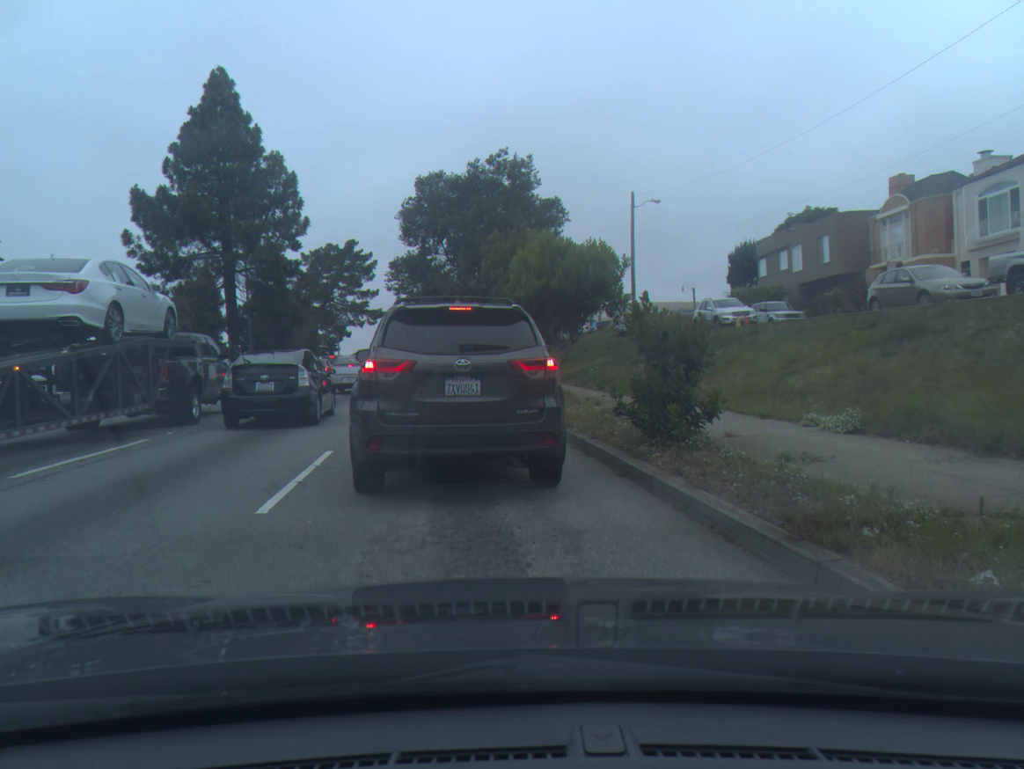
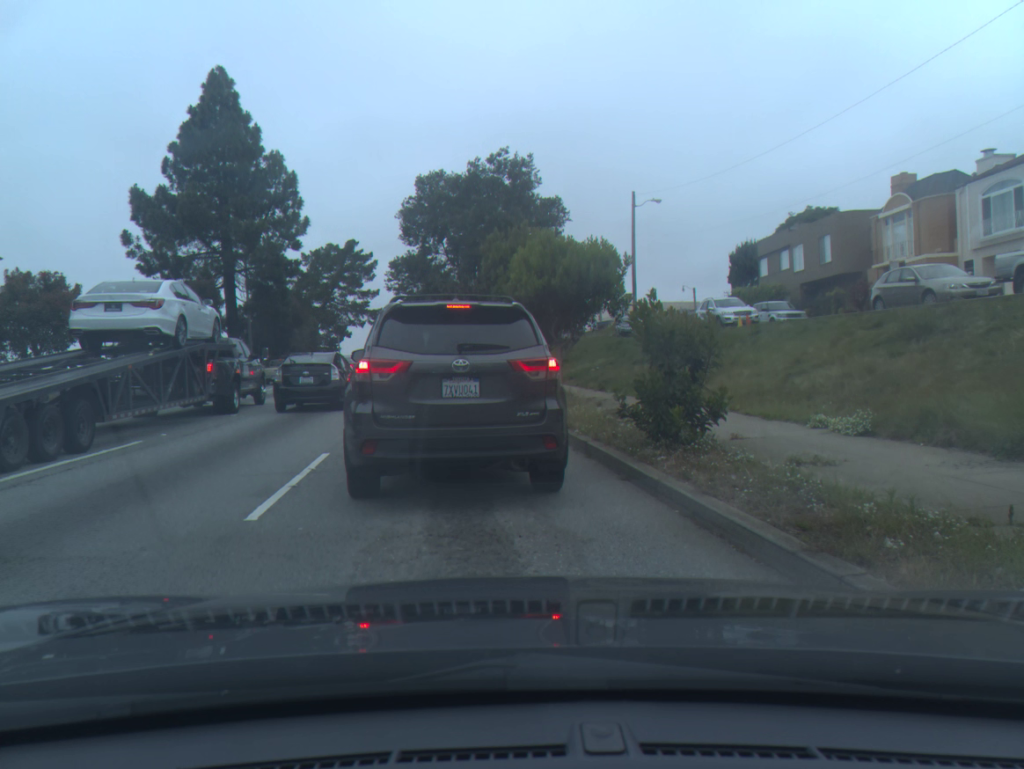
(0.0, +0.3) m; 0°
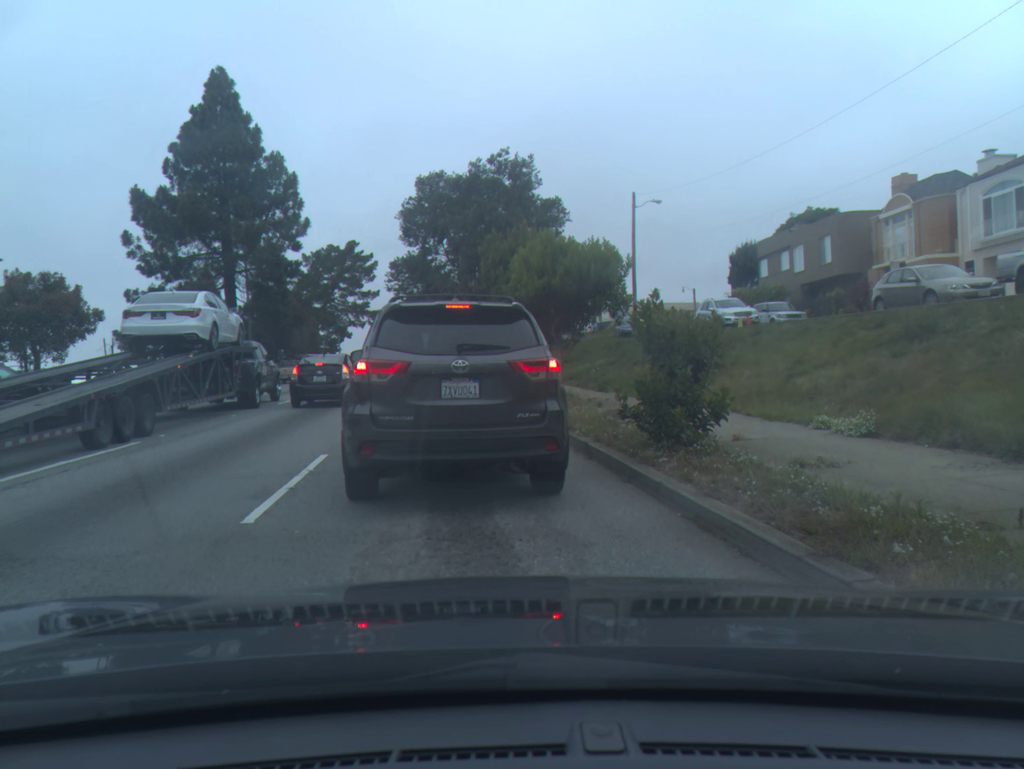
(0.0, 0.0) m; 0°
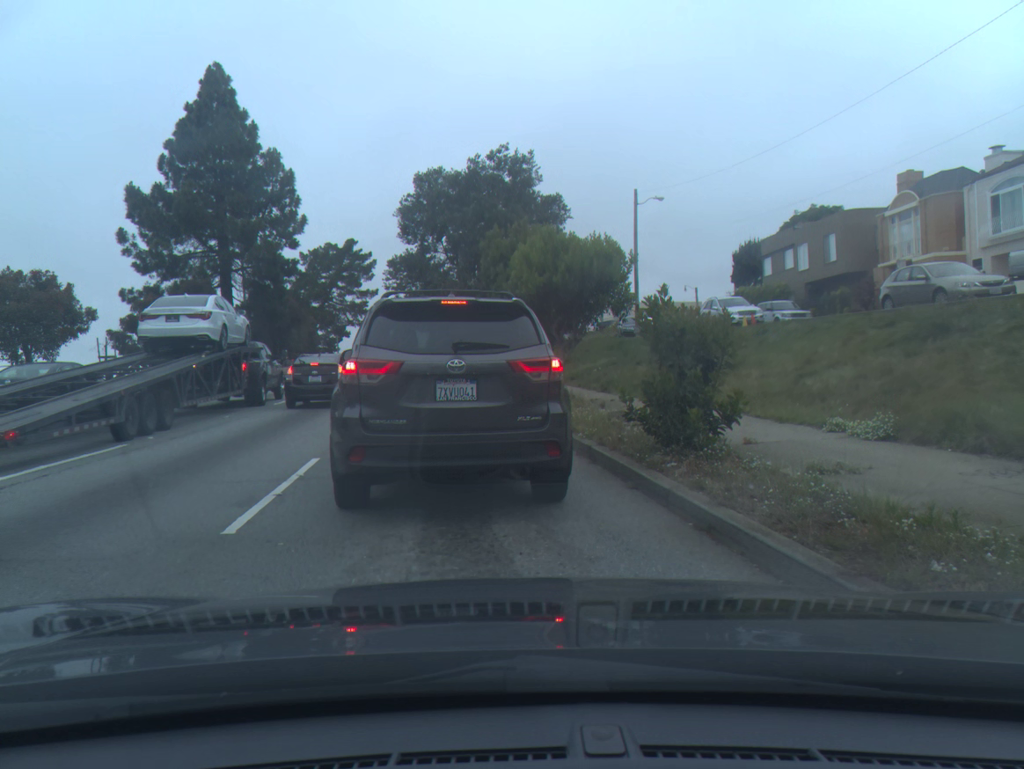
(0.0, +0.3) m; 0°
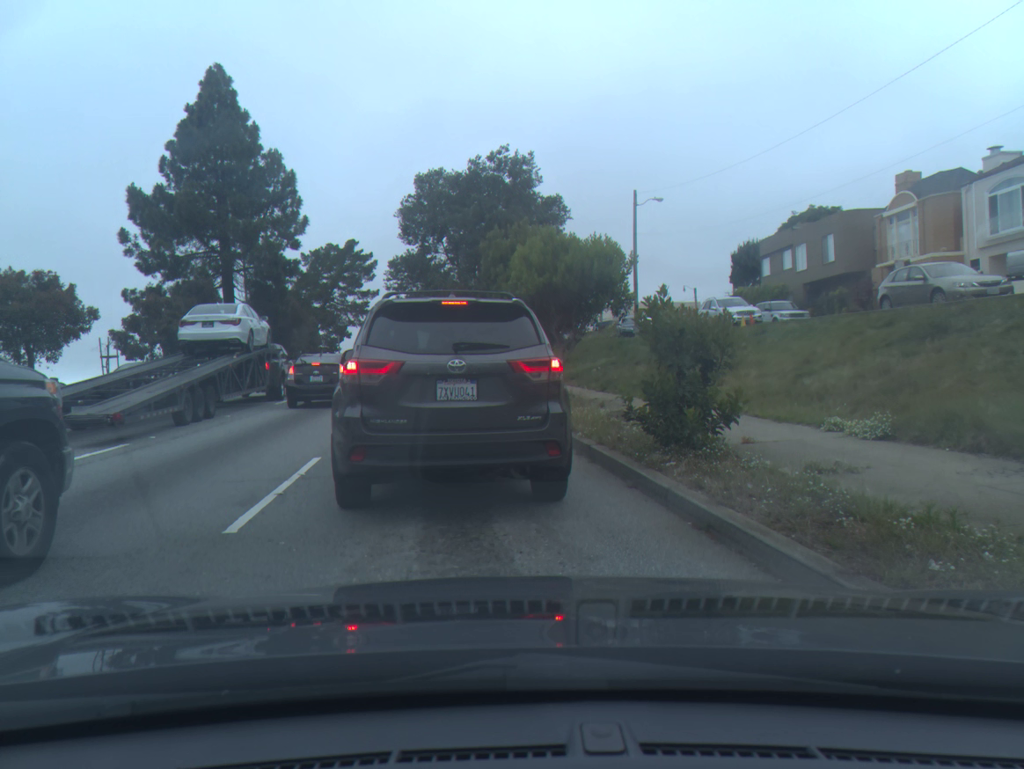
(0.0, 0.0) m; 0°
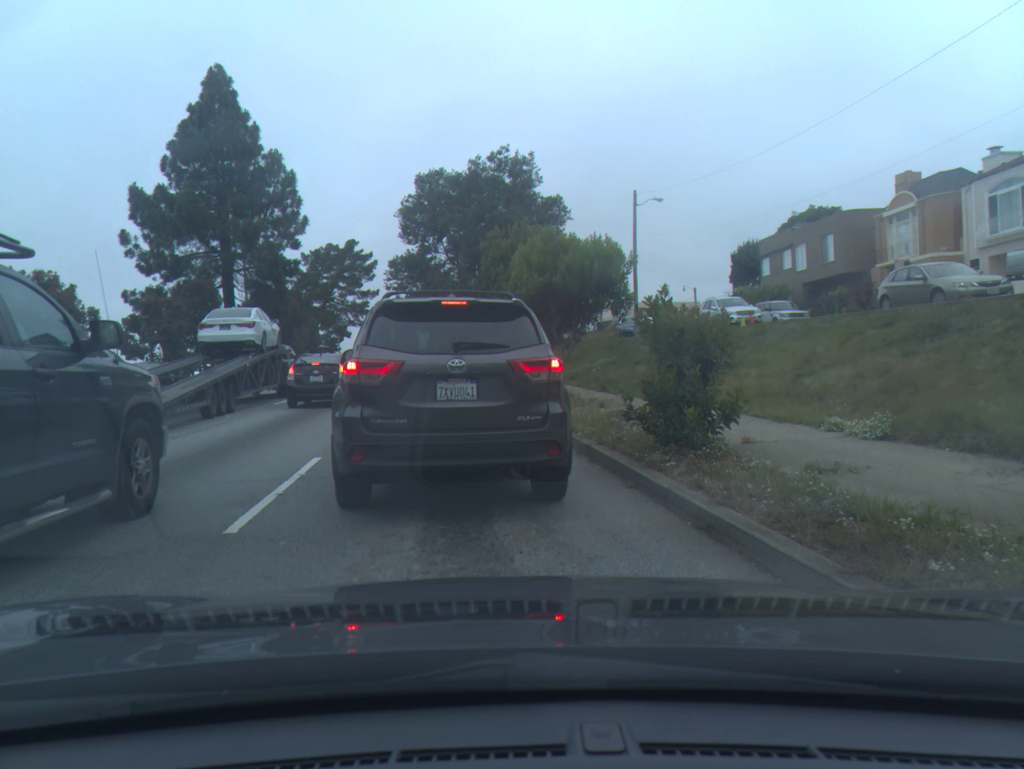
(0.0, 0.0) m; 0°
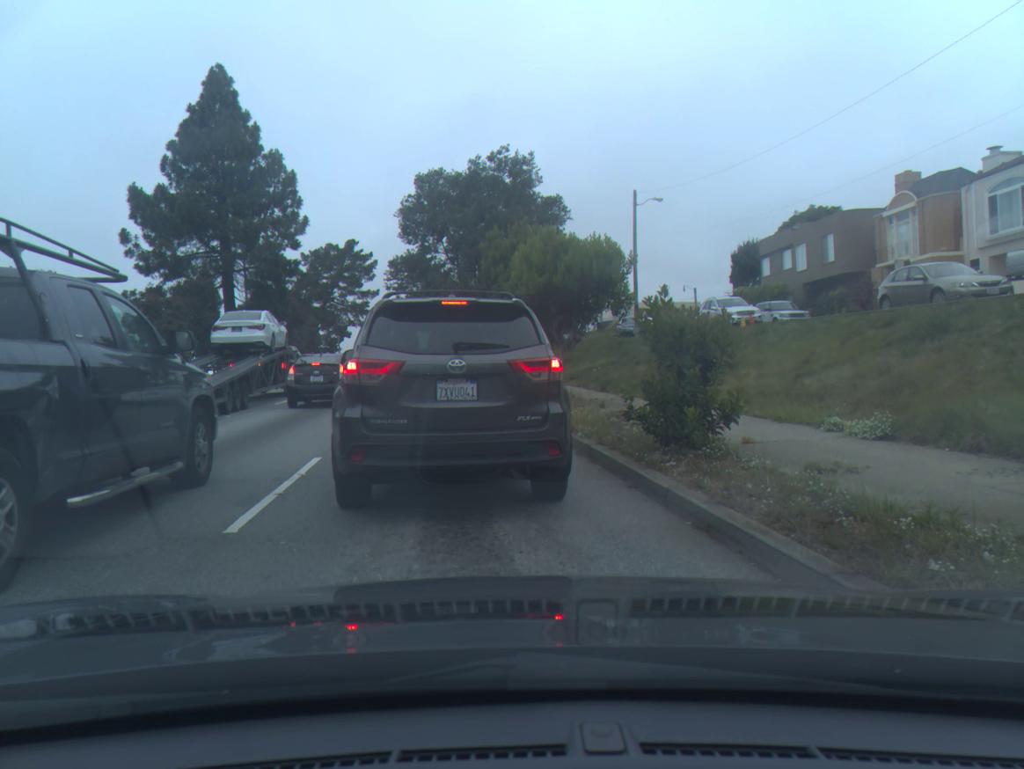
(0.0, 0.0) m; 0°
